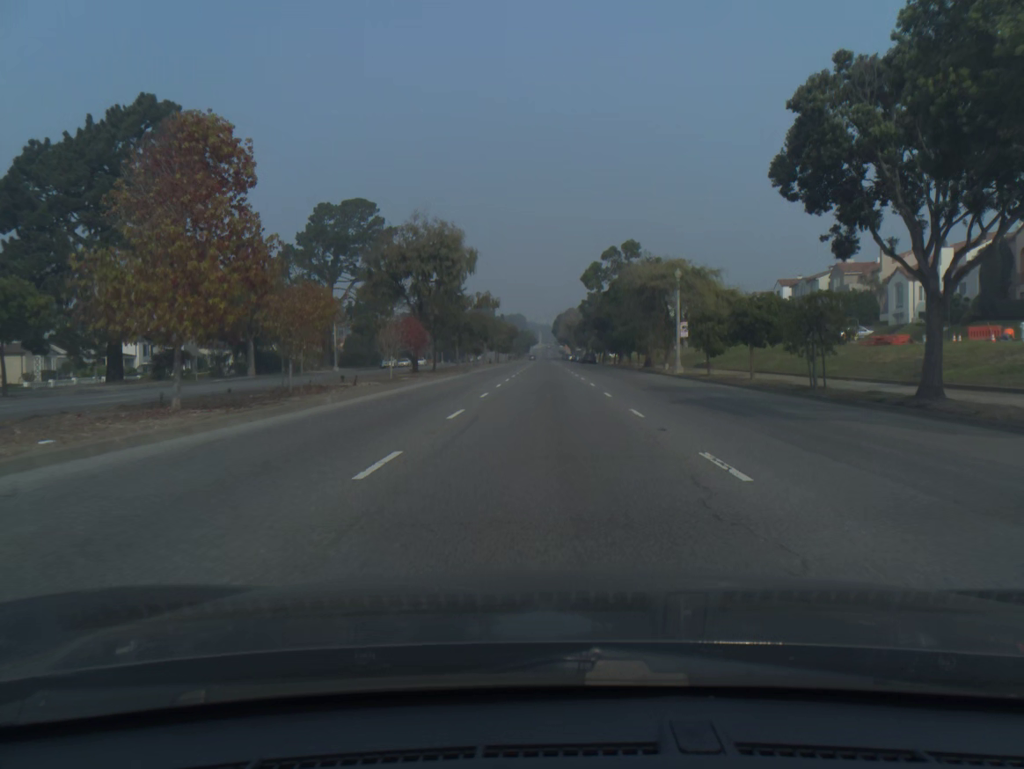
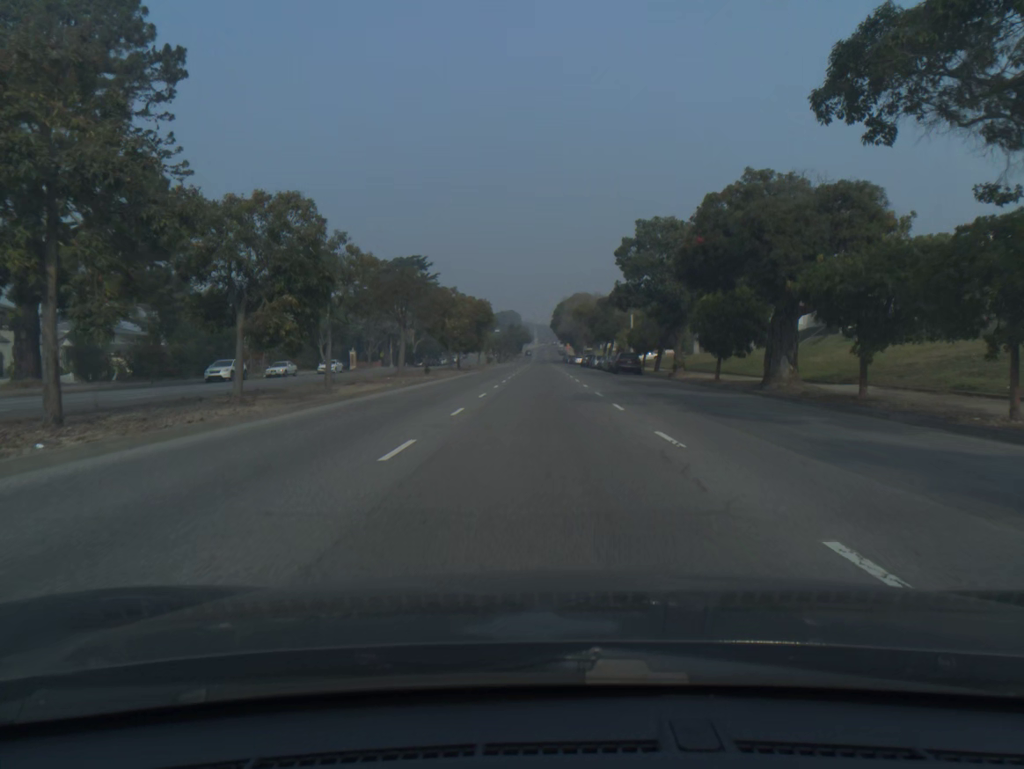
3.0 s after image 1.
(+0.2, +56.5) m; 0°
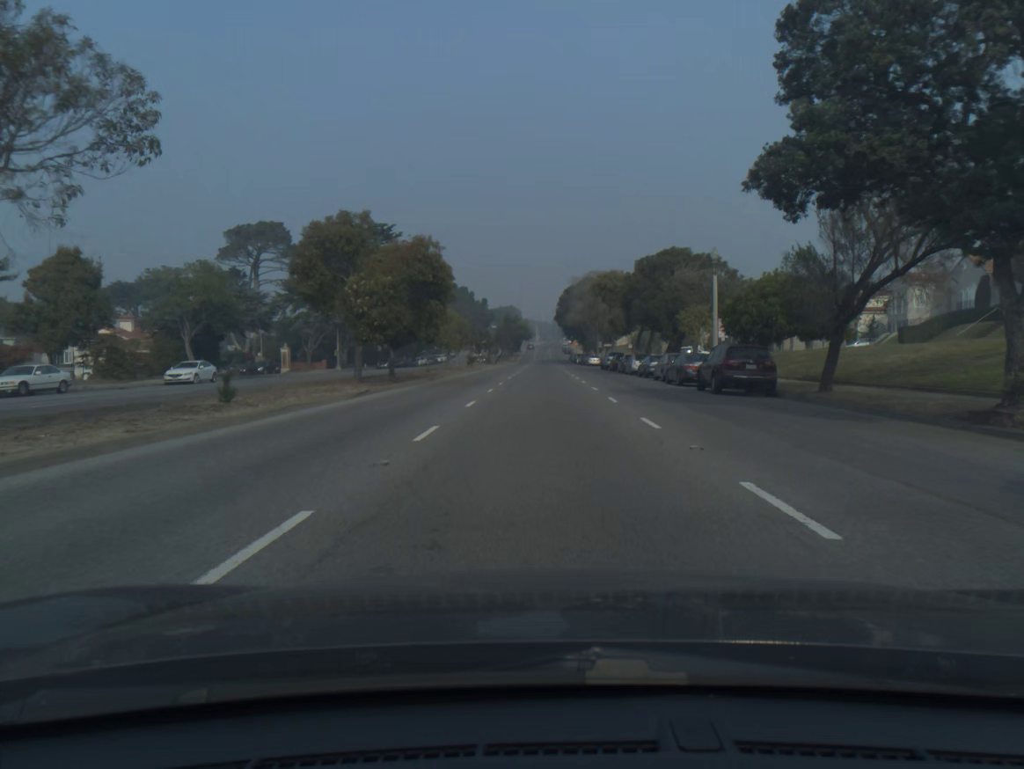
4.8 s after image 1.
(0.0, +33.6) m; 0°
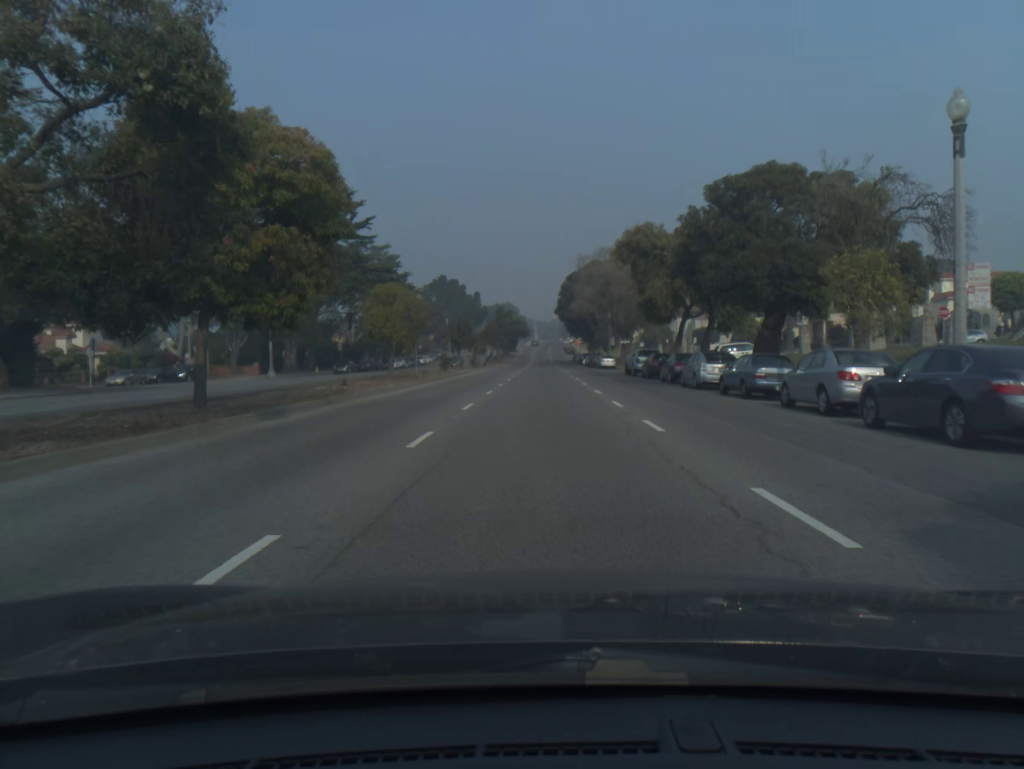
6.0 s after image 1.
(0.0, +22.5) m; 0°
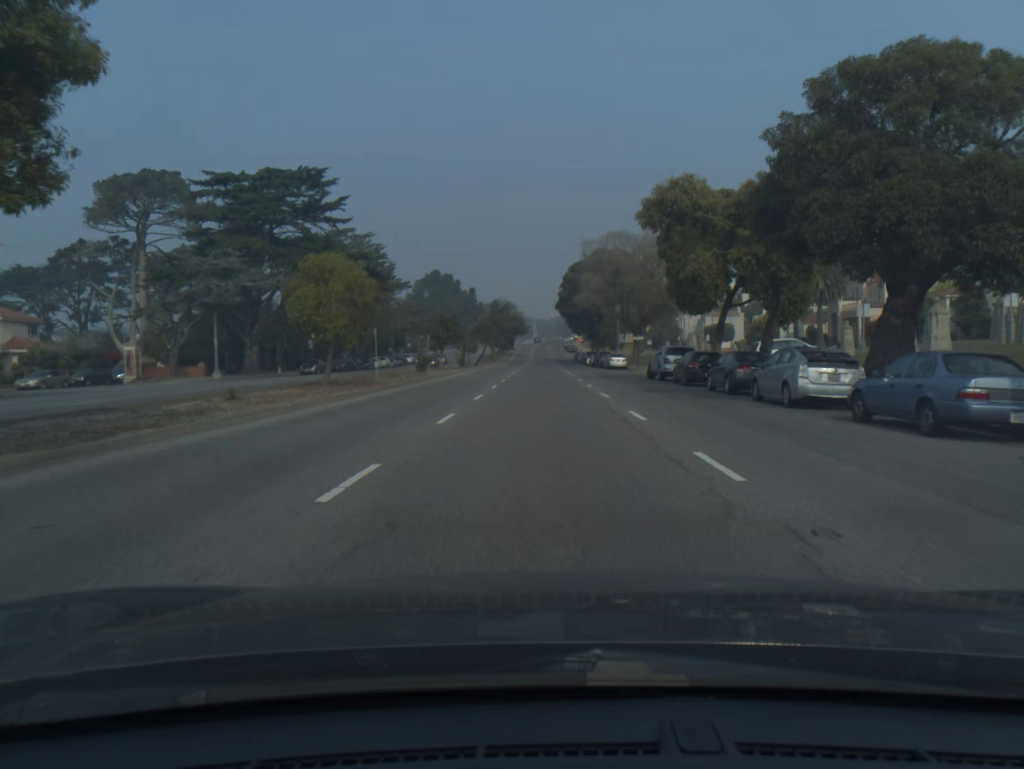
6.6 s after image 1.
(0.0, +11.3) m; 0°
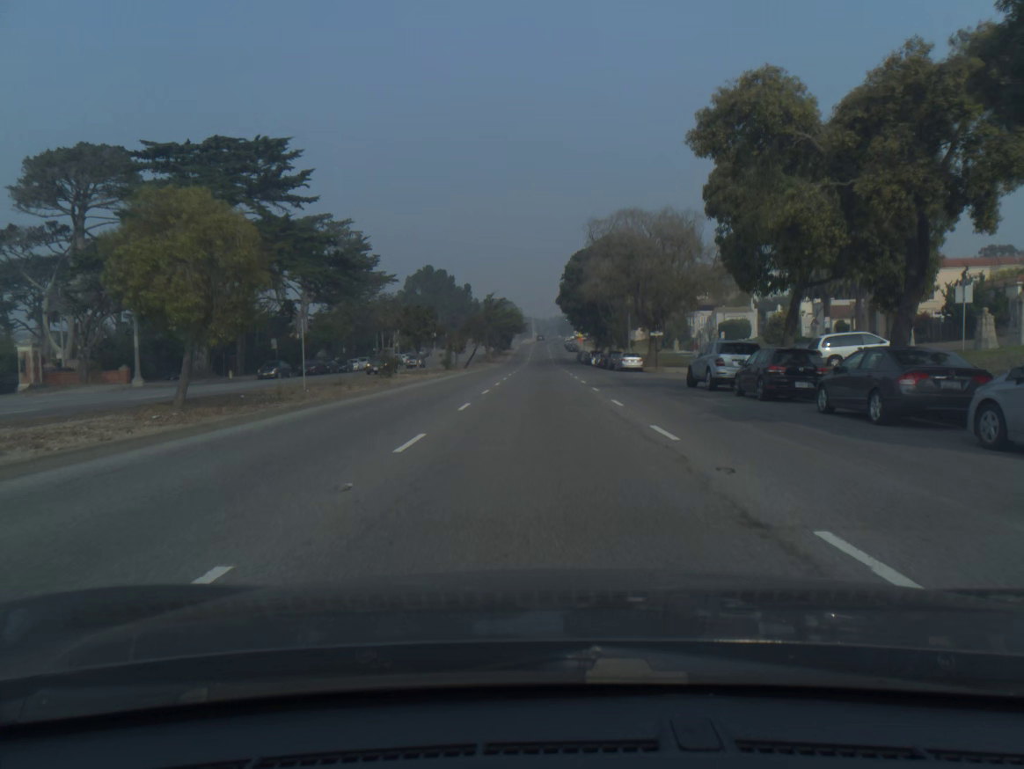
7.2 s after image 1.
(0.0, +11.3) m; 0°
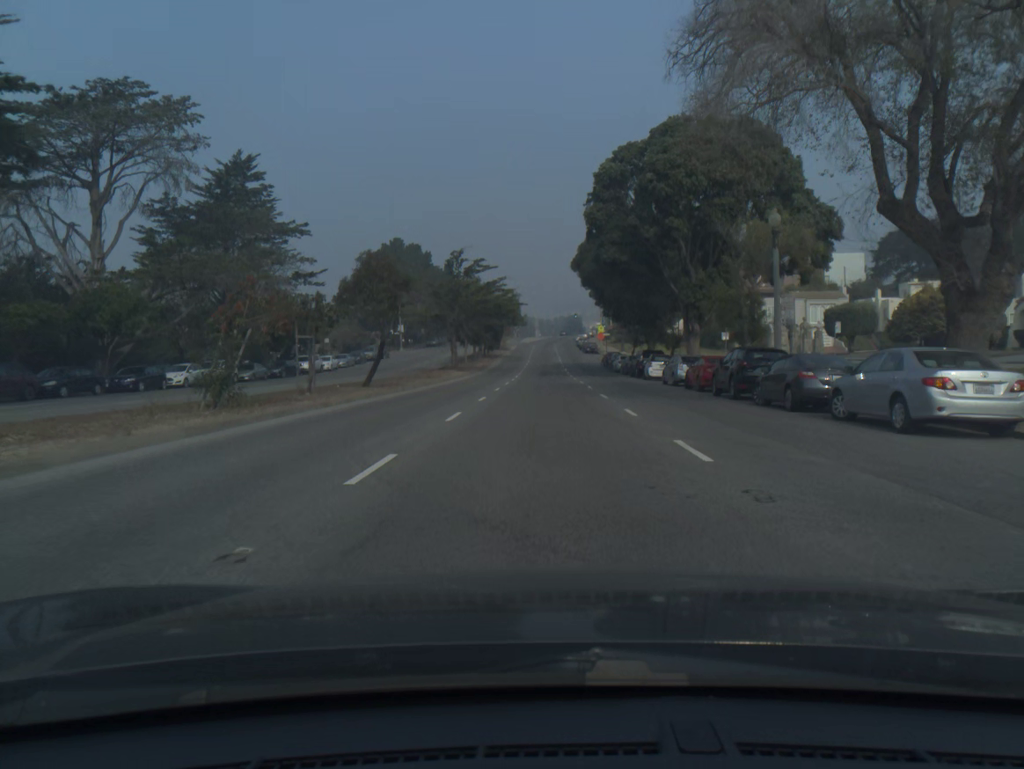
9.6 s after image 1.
(-0.1, +45.4) m; 0°
